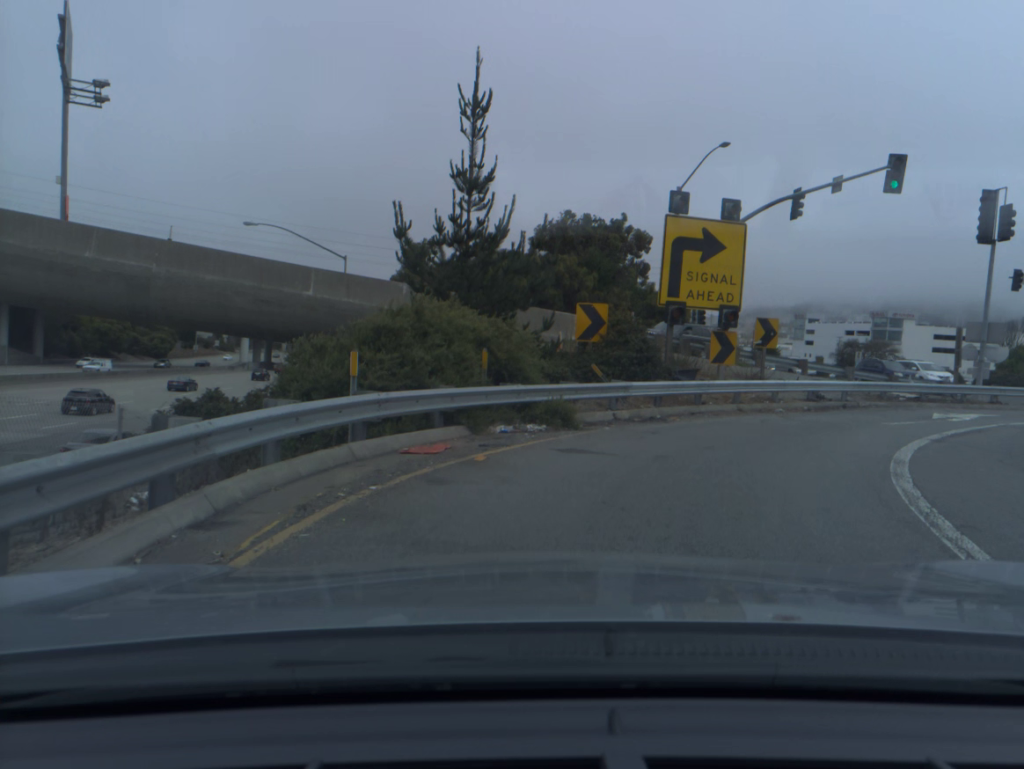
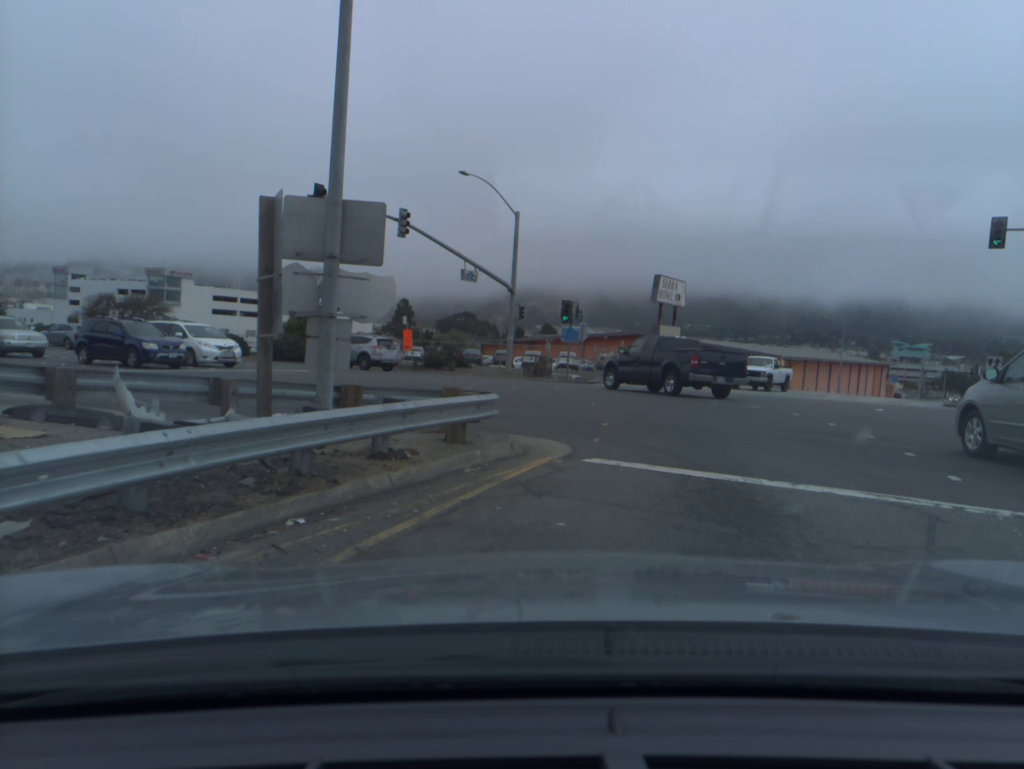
(+10.1, +21.7) m; +49°
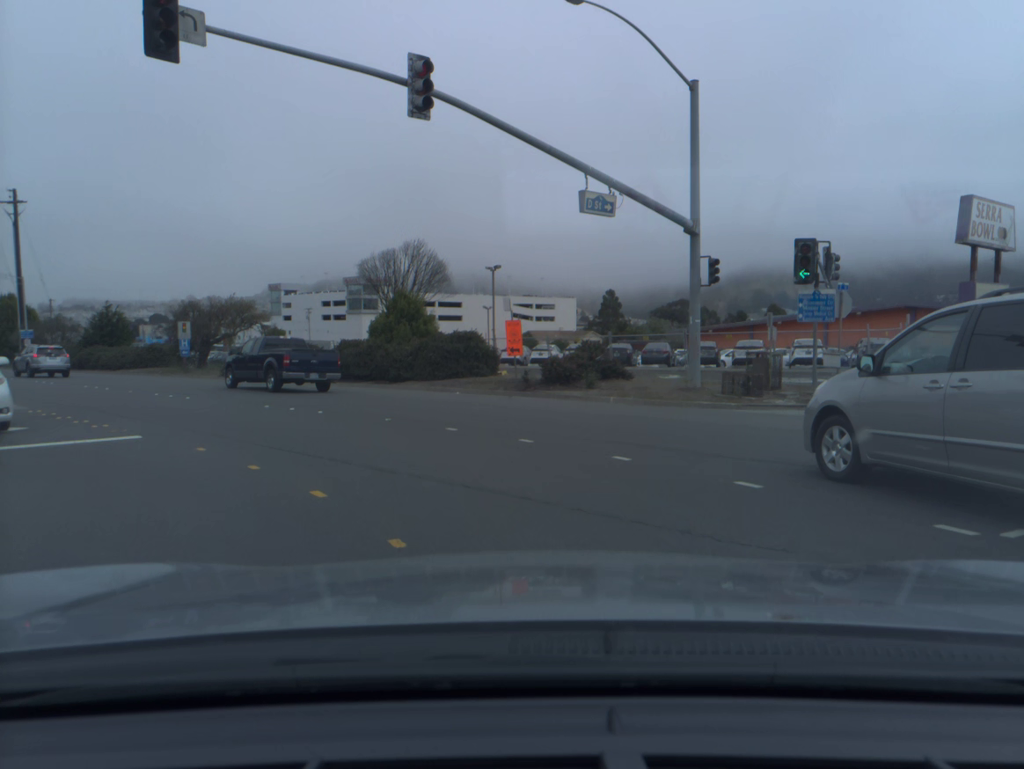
(+0.5, +21.1) m; -20°
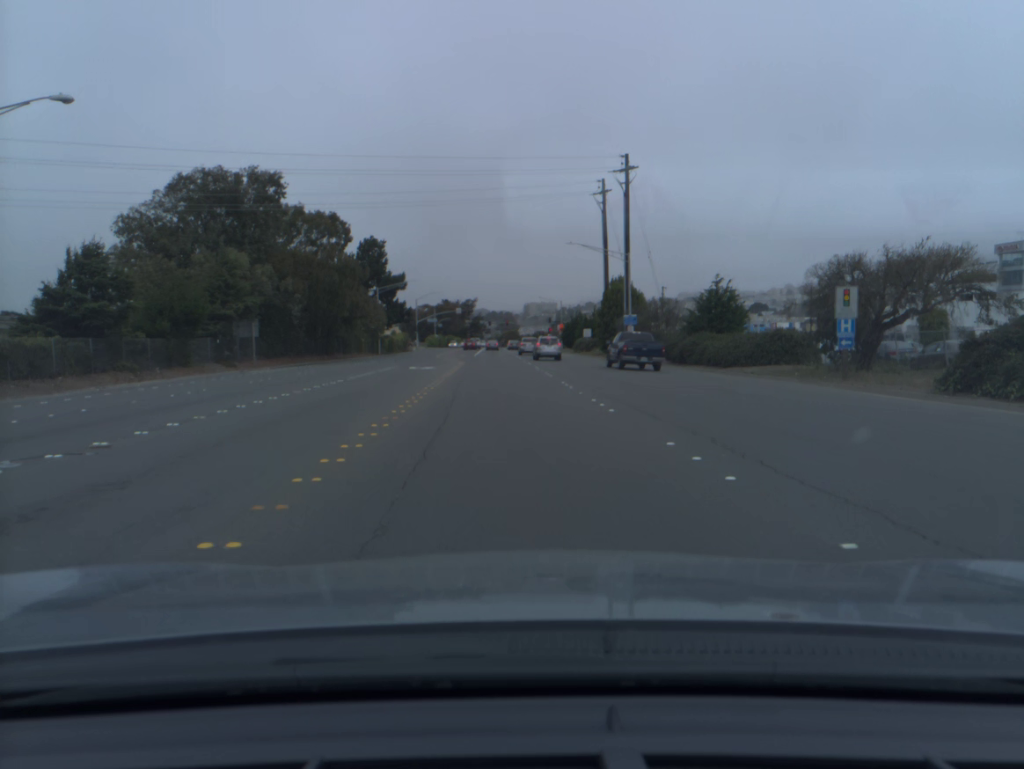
(-9.4, +21.0) m; -38°
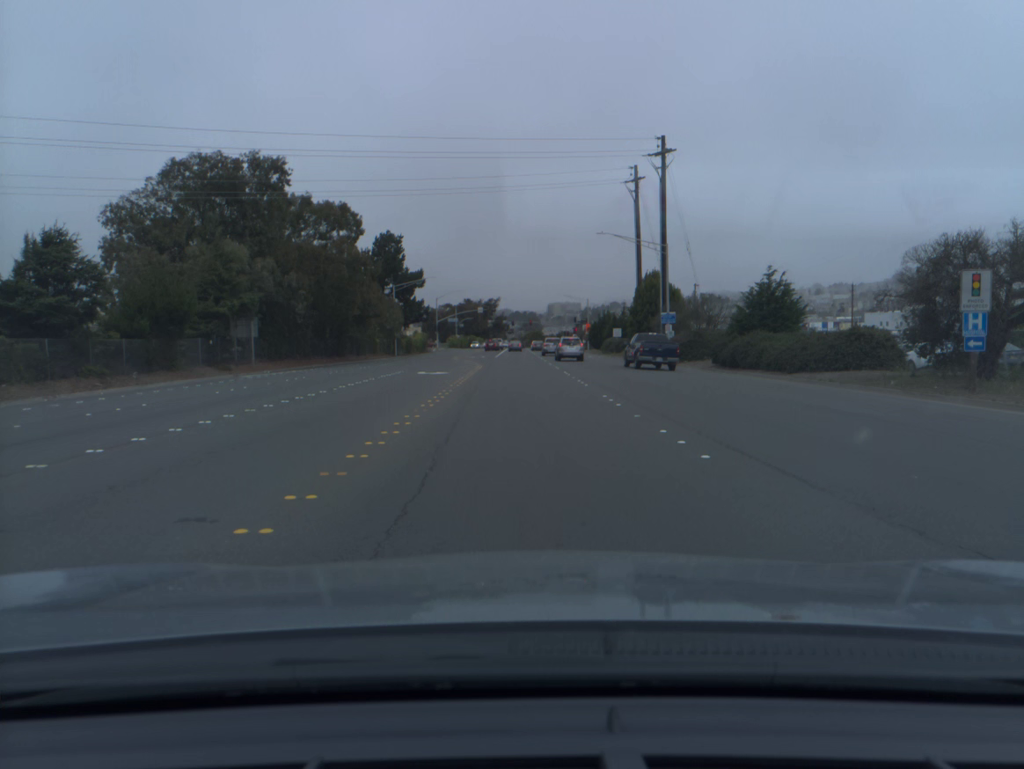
(-0.1, +5.7) m; -2°
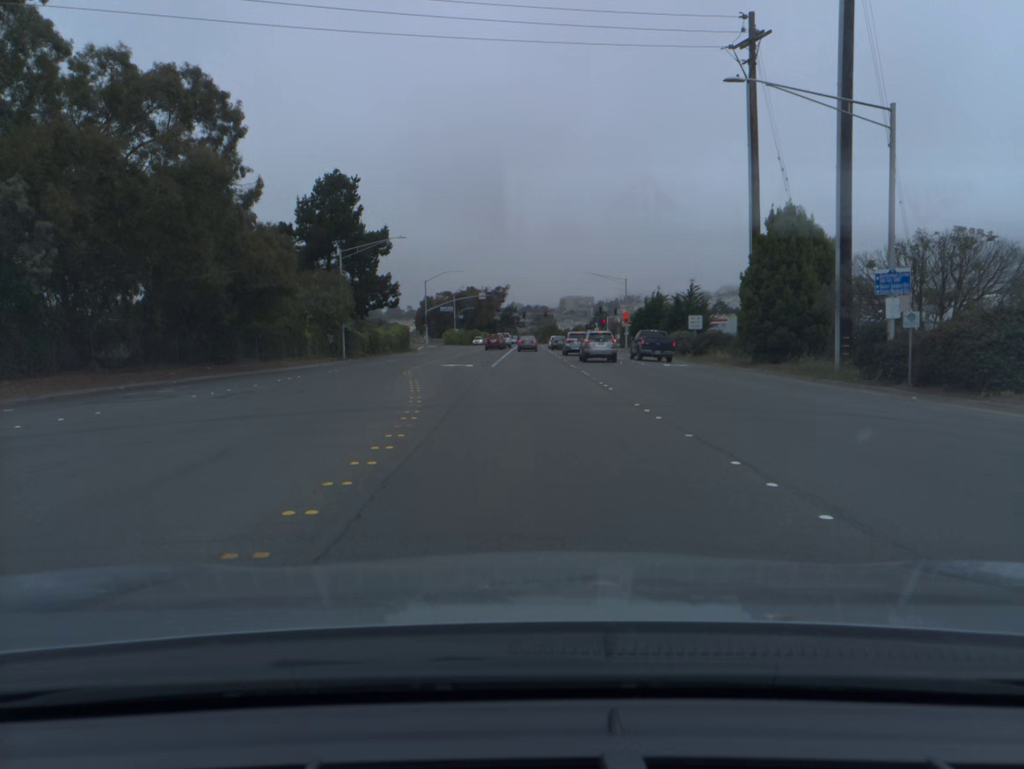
(-0.2, +32.6) m; 0°
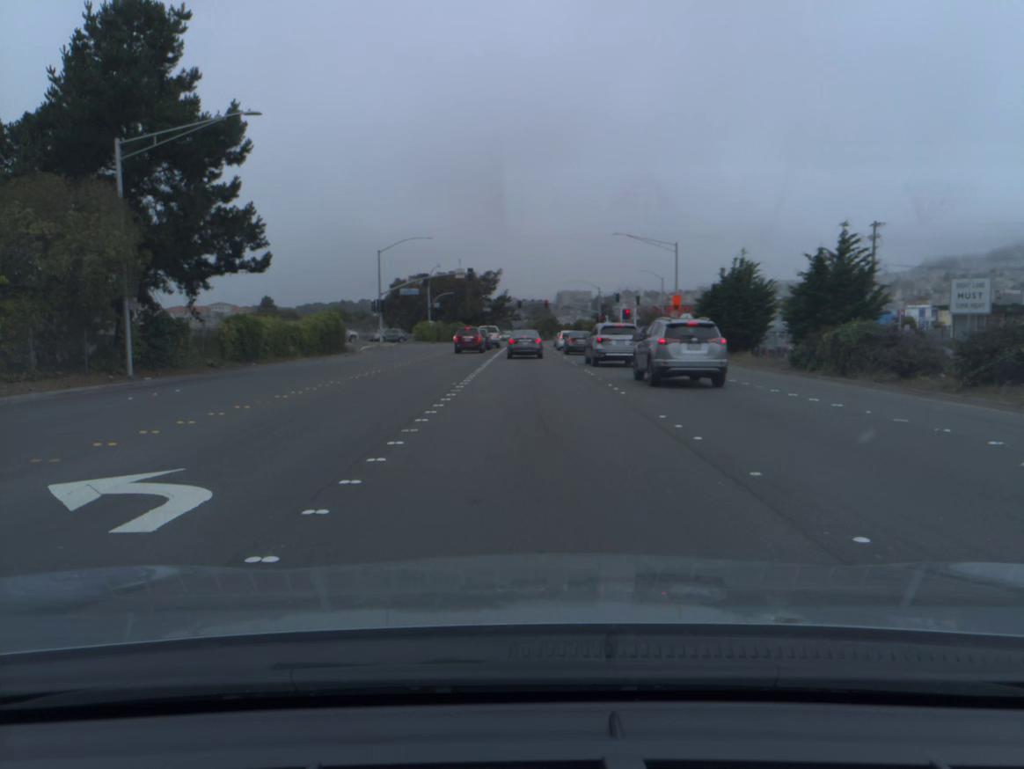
(0.0, +32.9) m; 0°
